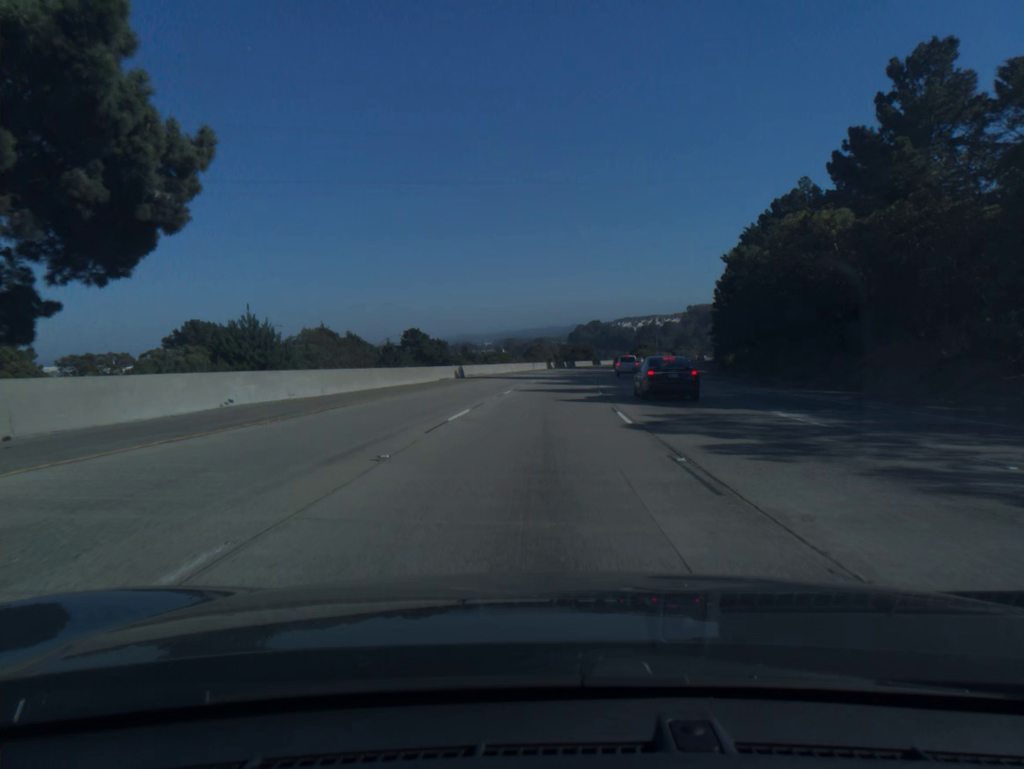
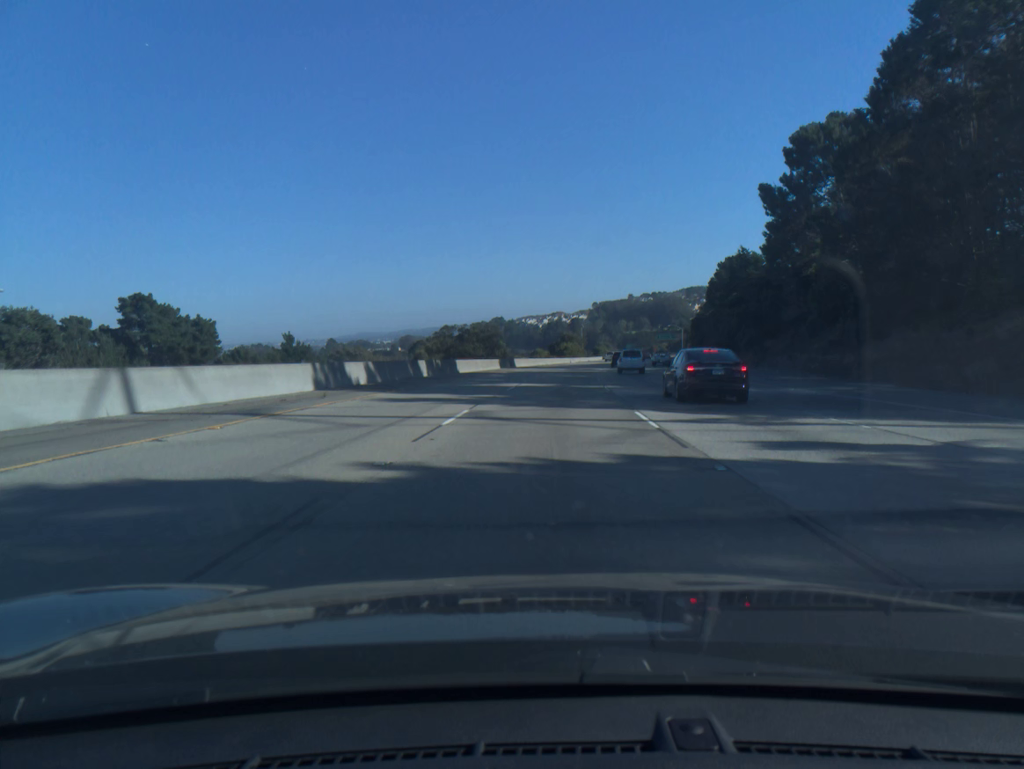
(+5.5, +89.8) m; +7°
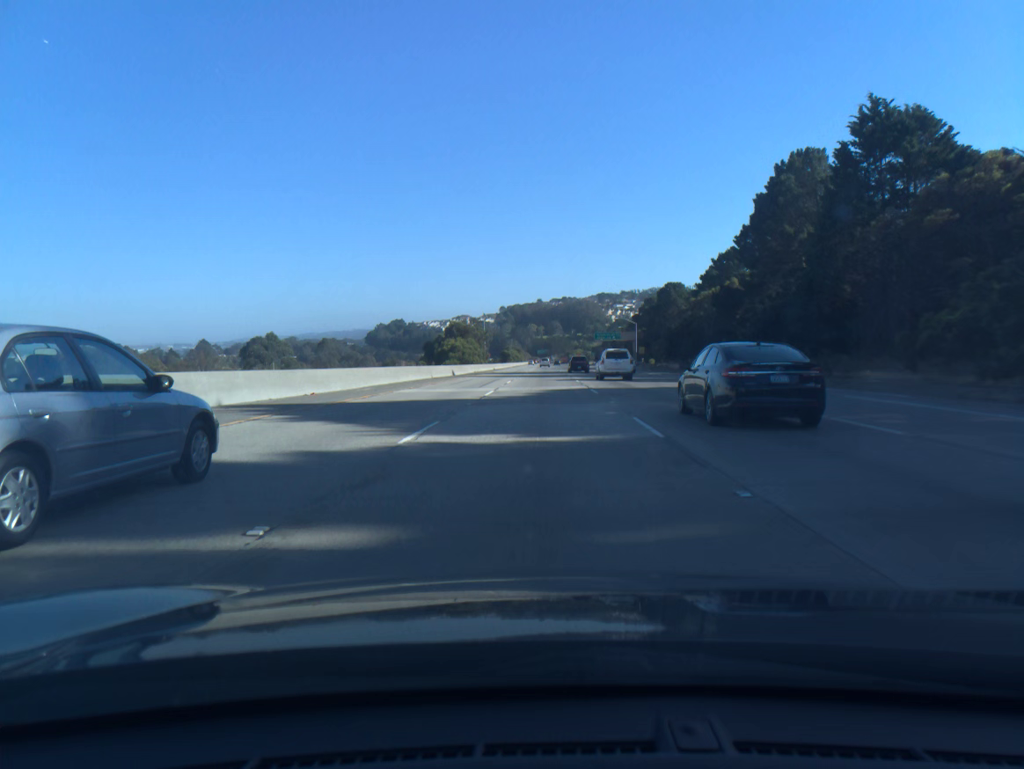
(+5.8, +90.0) m; +7°
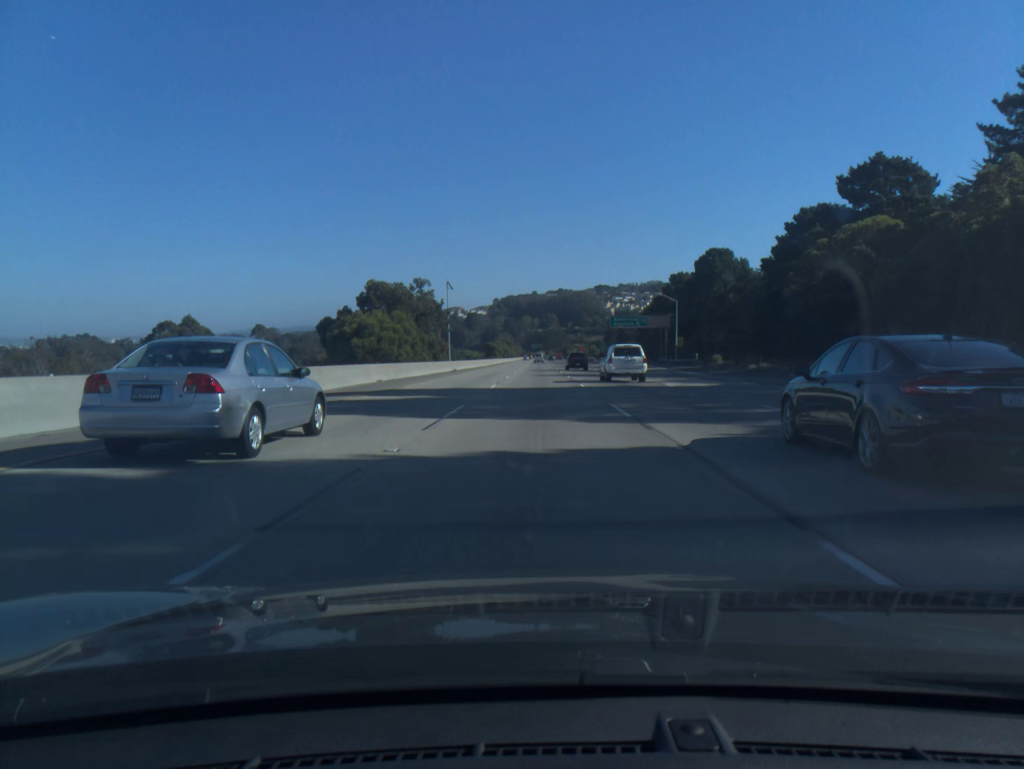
(+0.4, +54.2) m; +1°
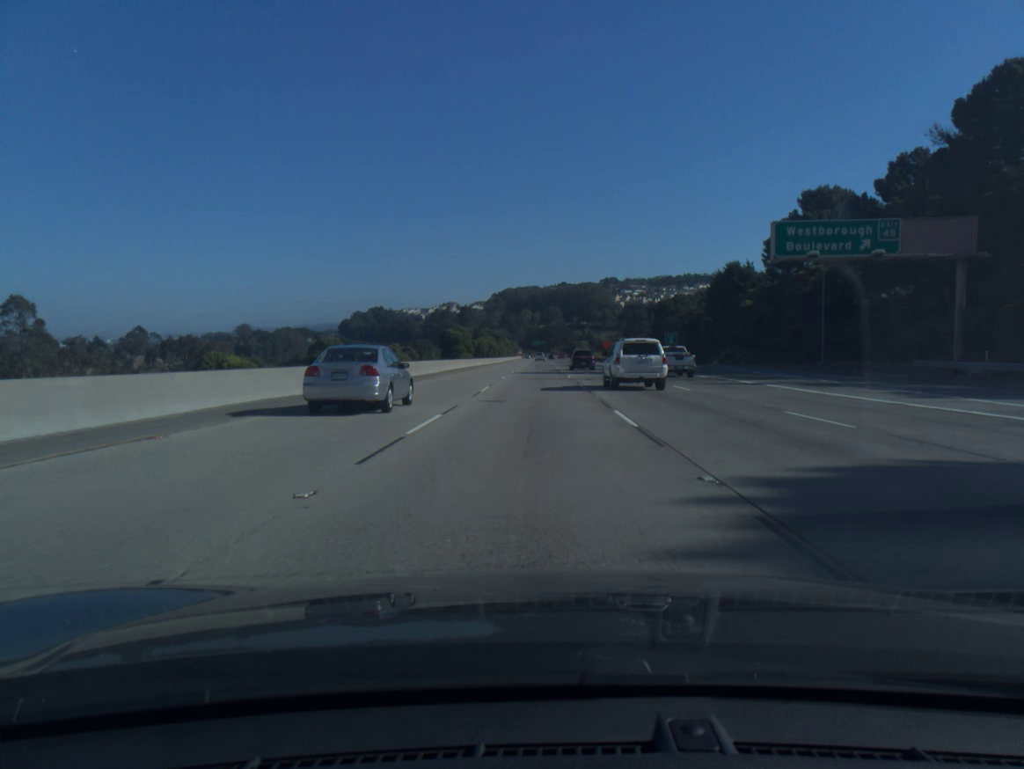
(-0.1, +90.4) m; 0°
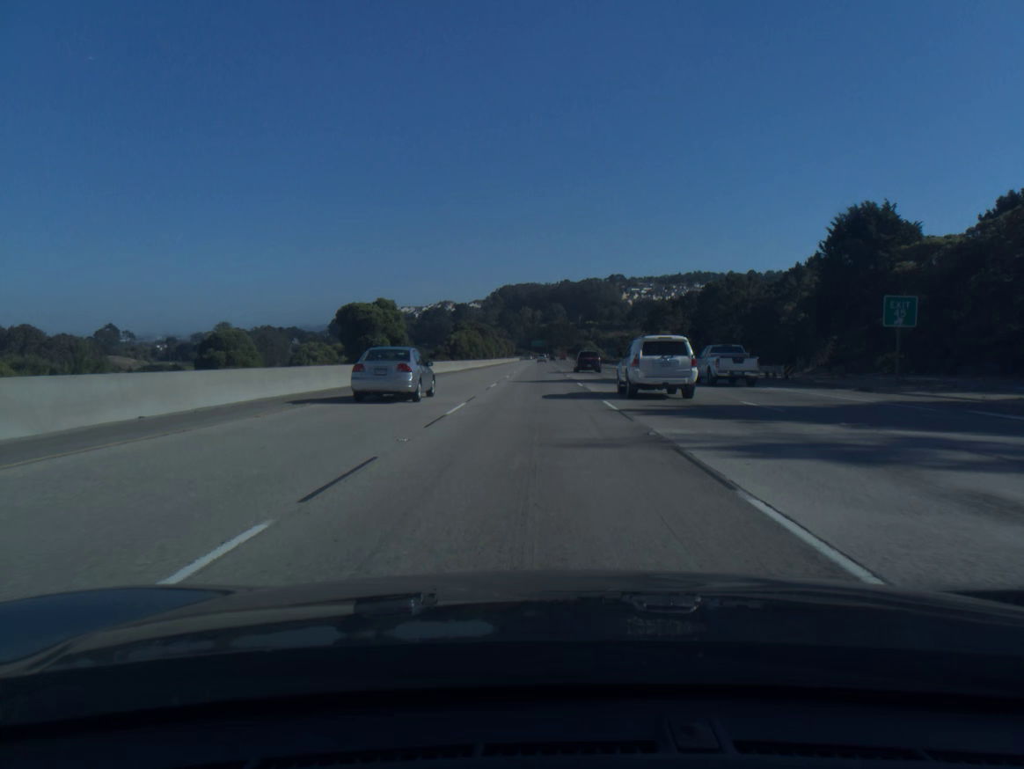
(-0.1, +54.3) m; 0°
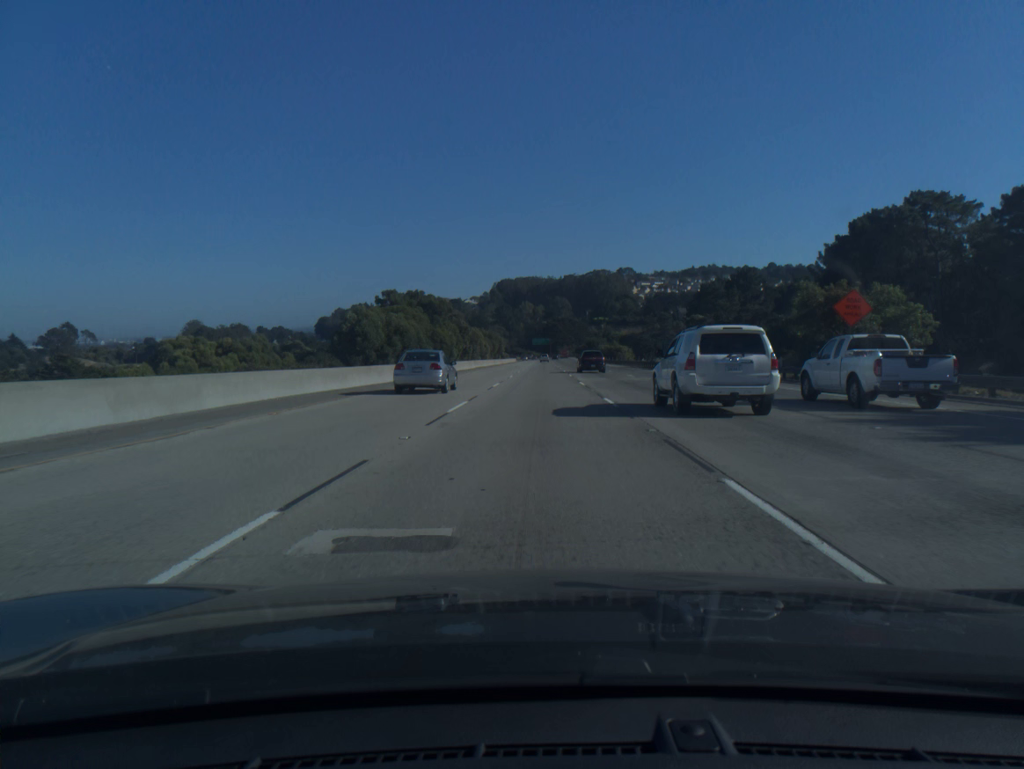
(+0.2, +72.2) m; 0°
